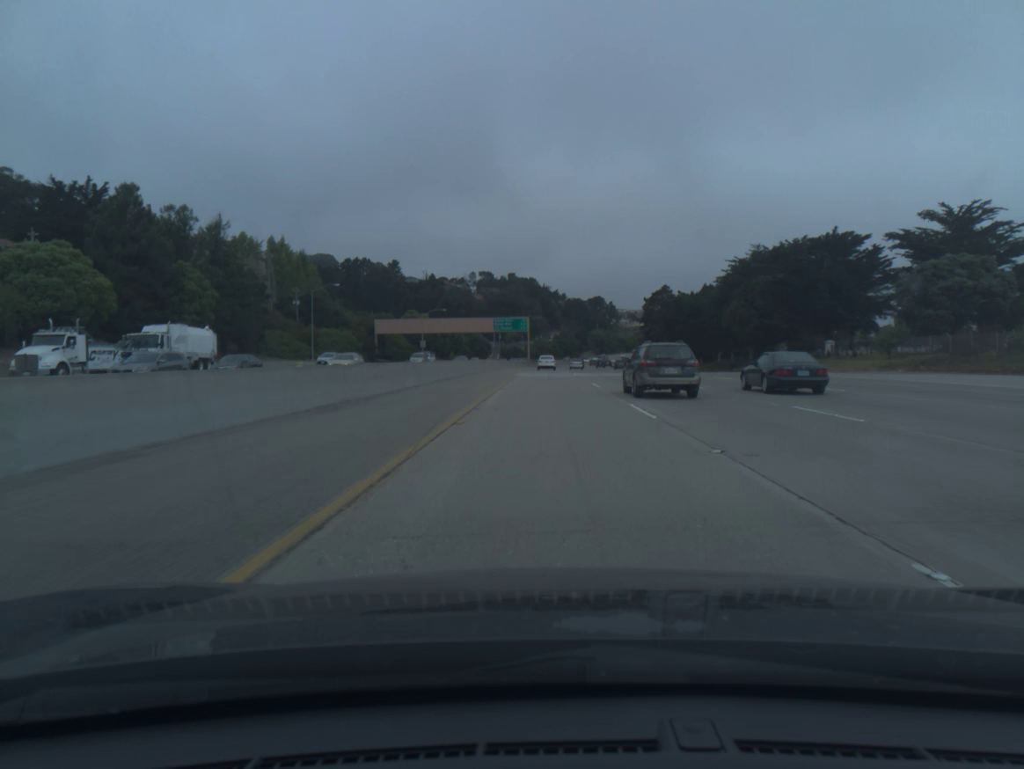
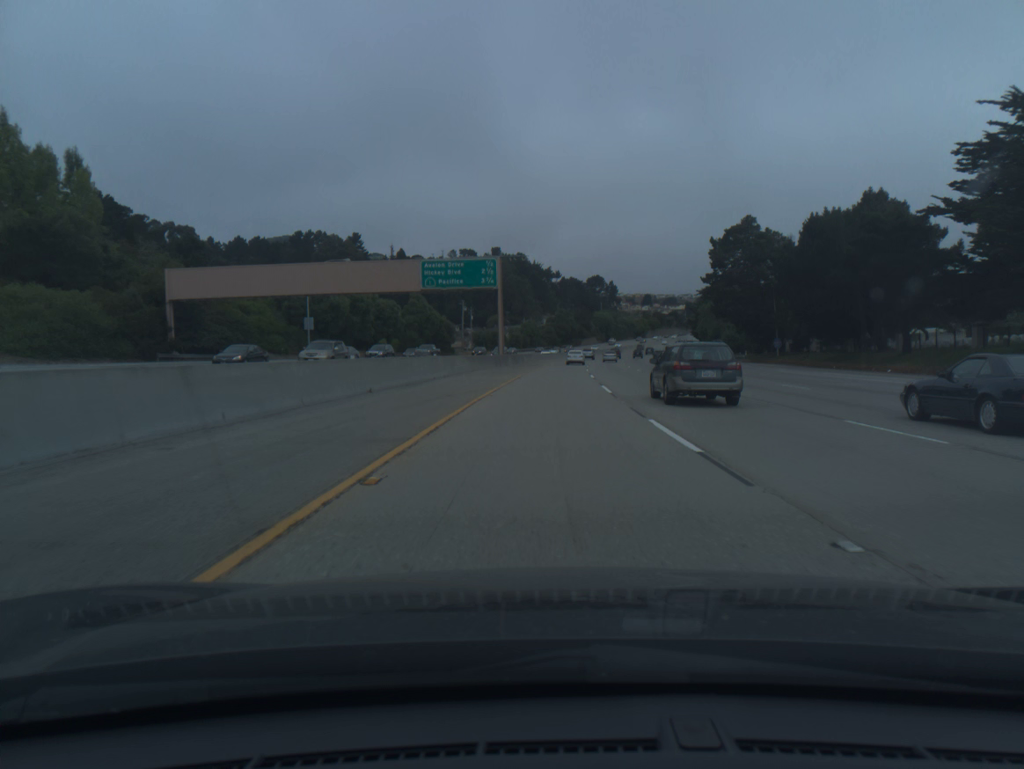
(+0.2, +82.8) m; 0°
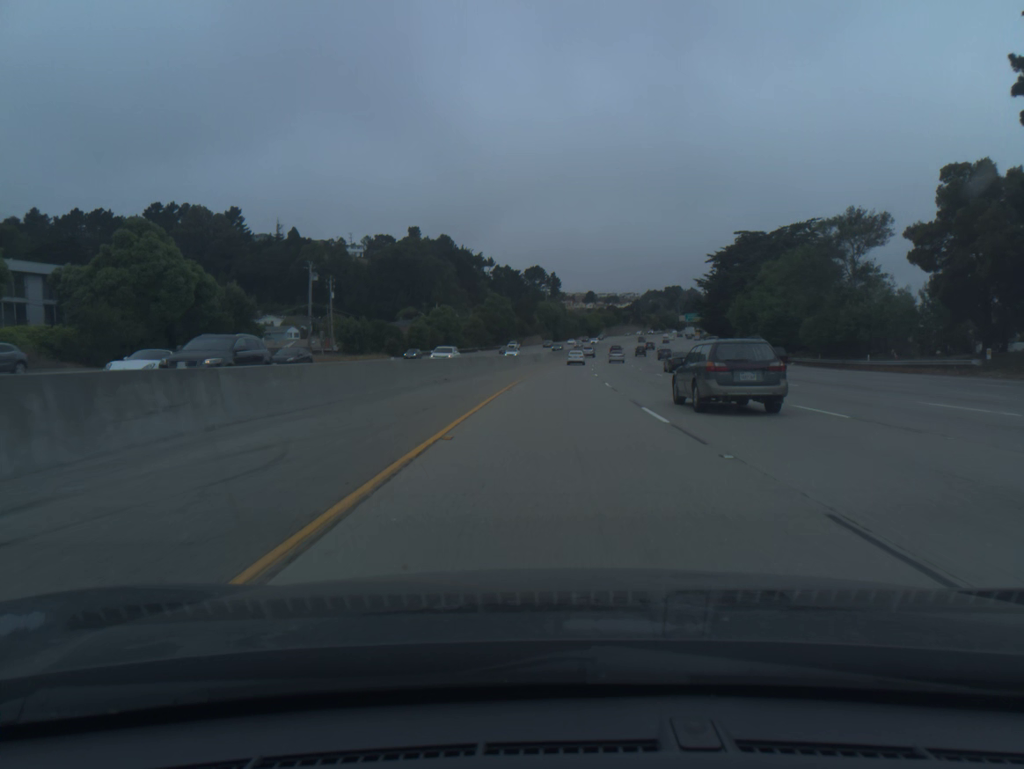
(+2.9, +83.7) m; +4°
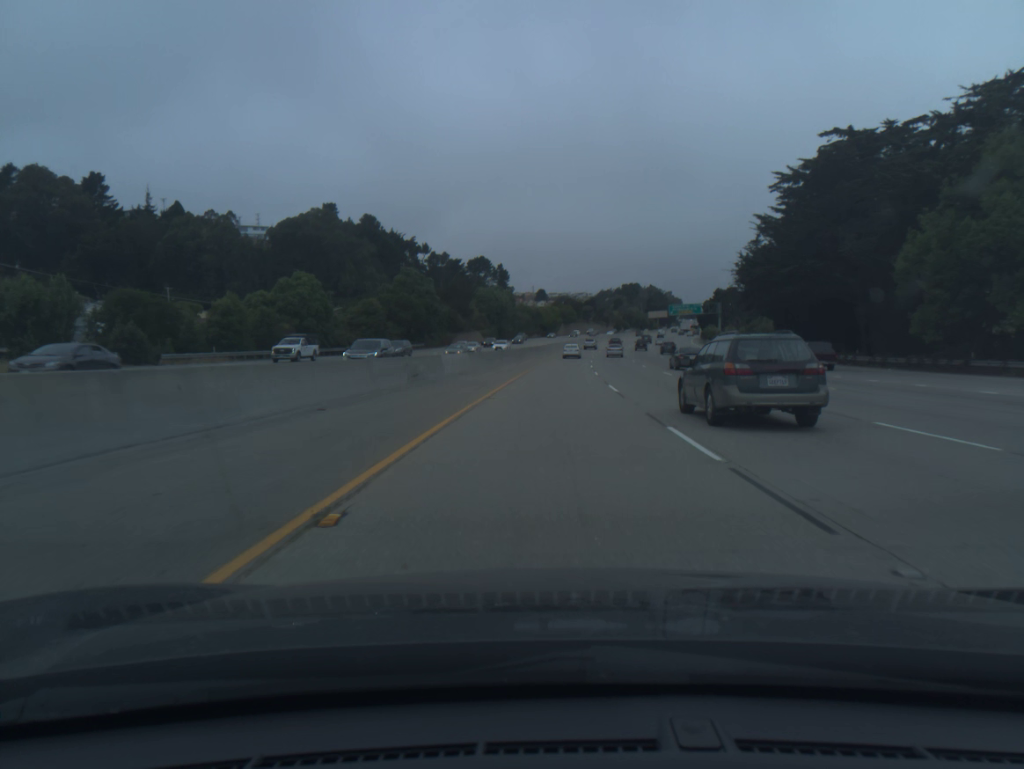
(+2.2, +63.8) m; +4°
